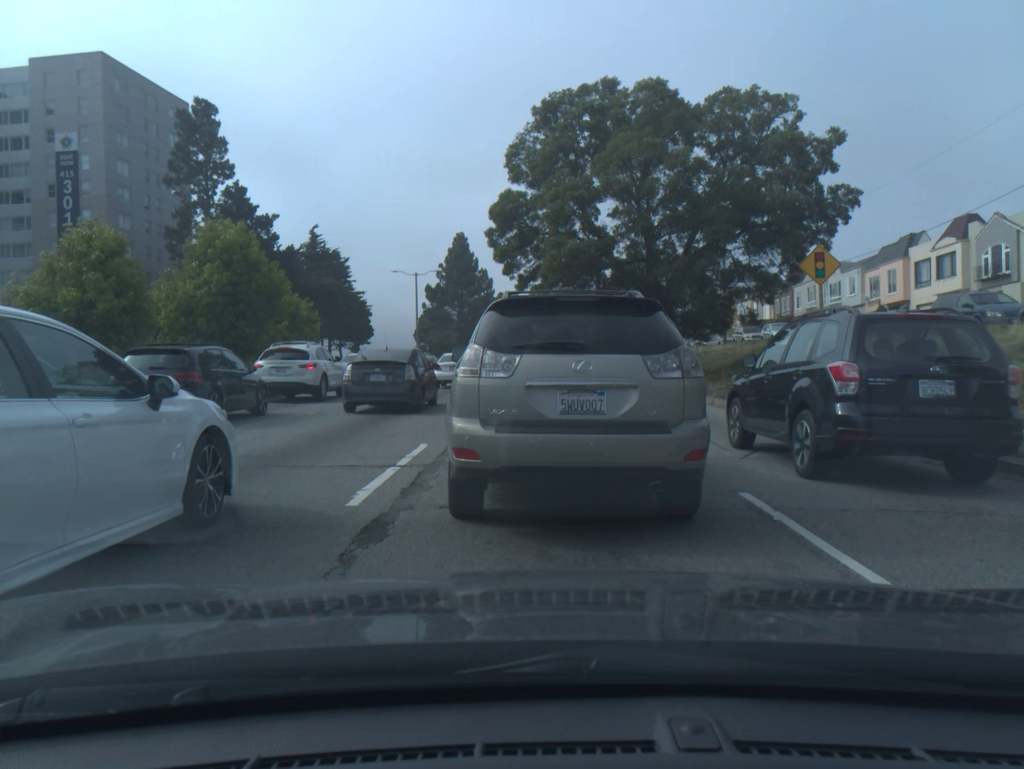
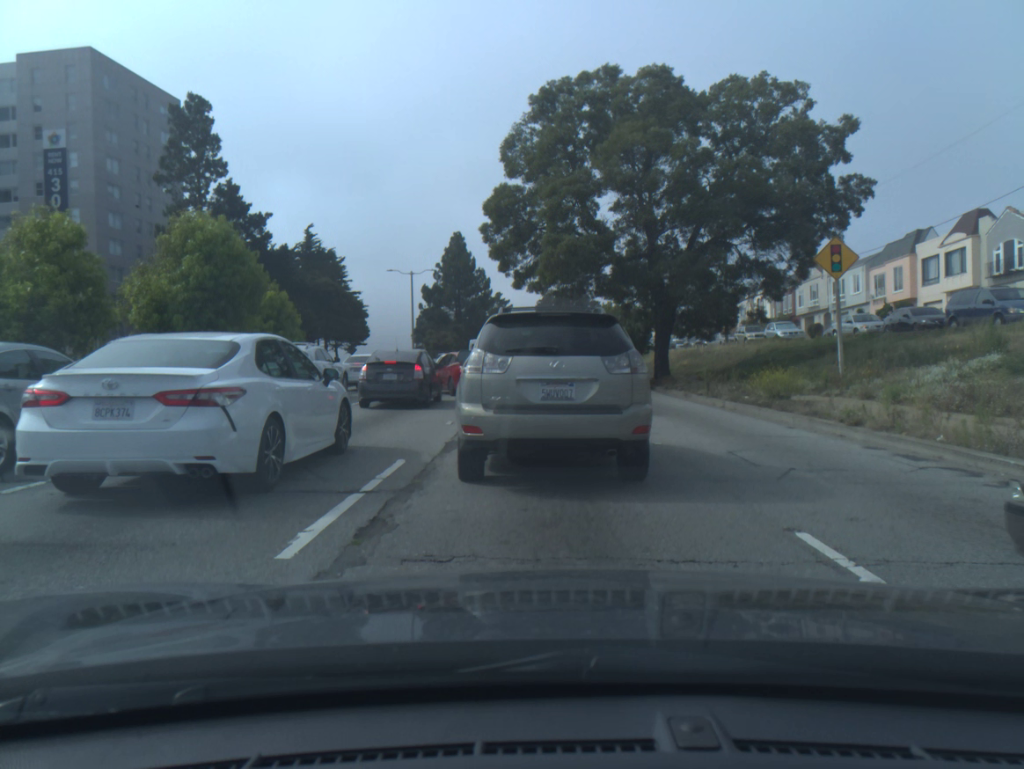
(0.0, +1.6) m; 0°
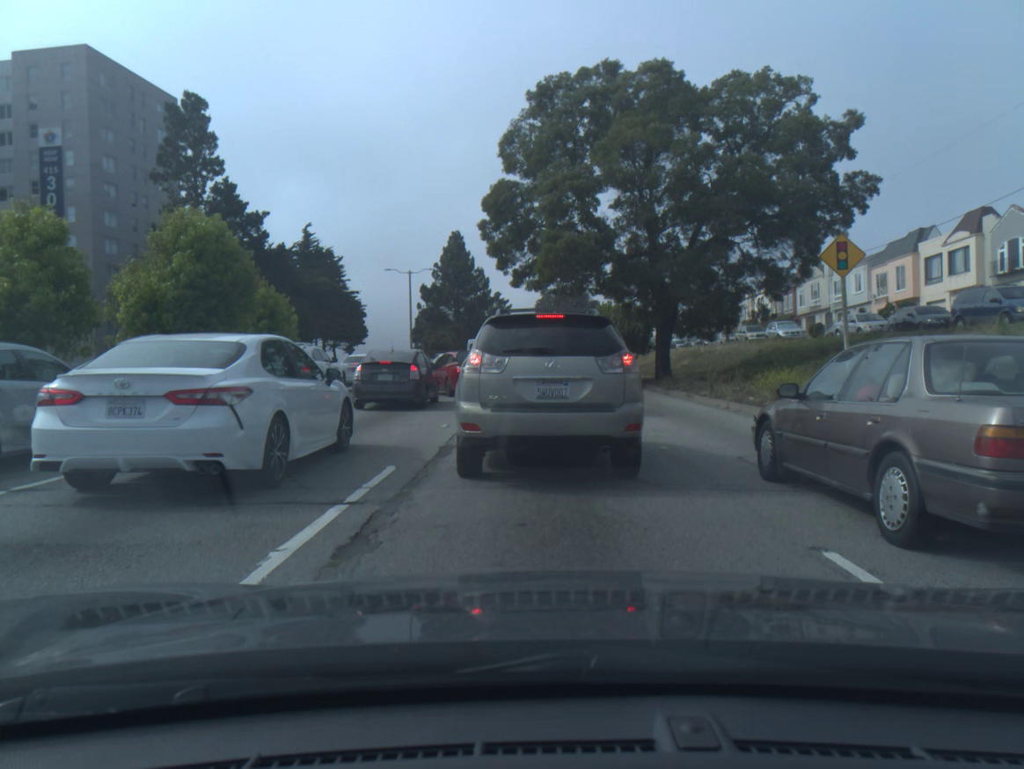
(0.0, +0.5) m; 0°
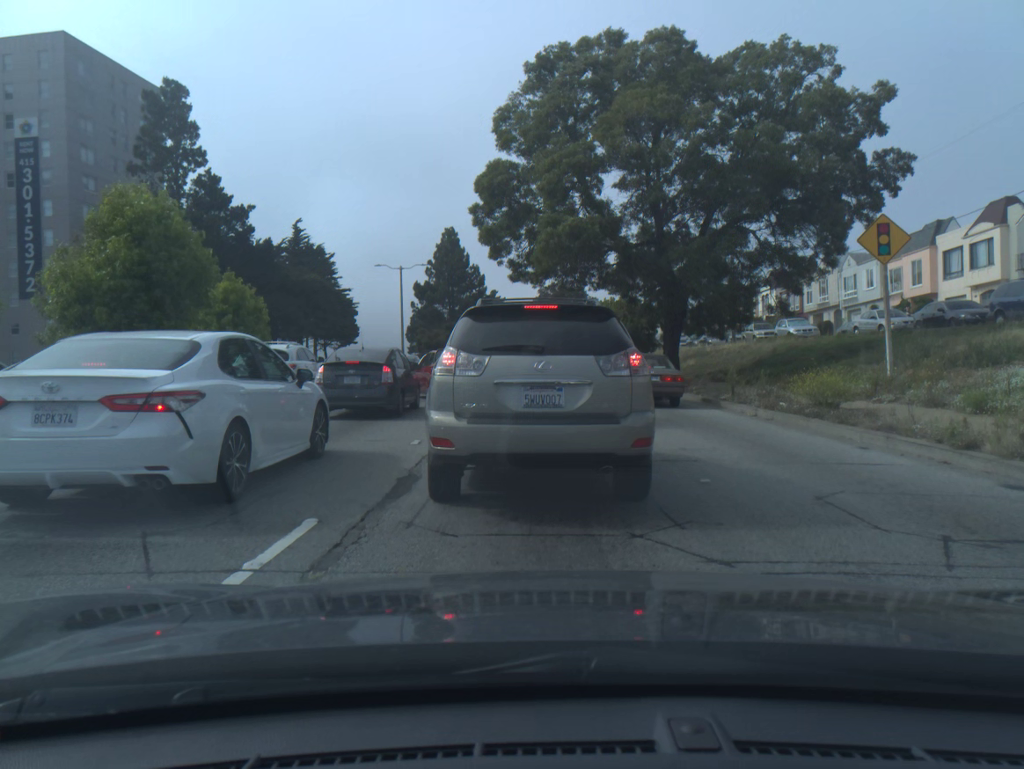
(0.0, +2.8) m; 0°
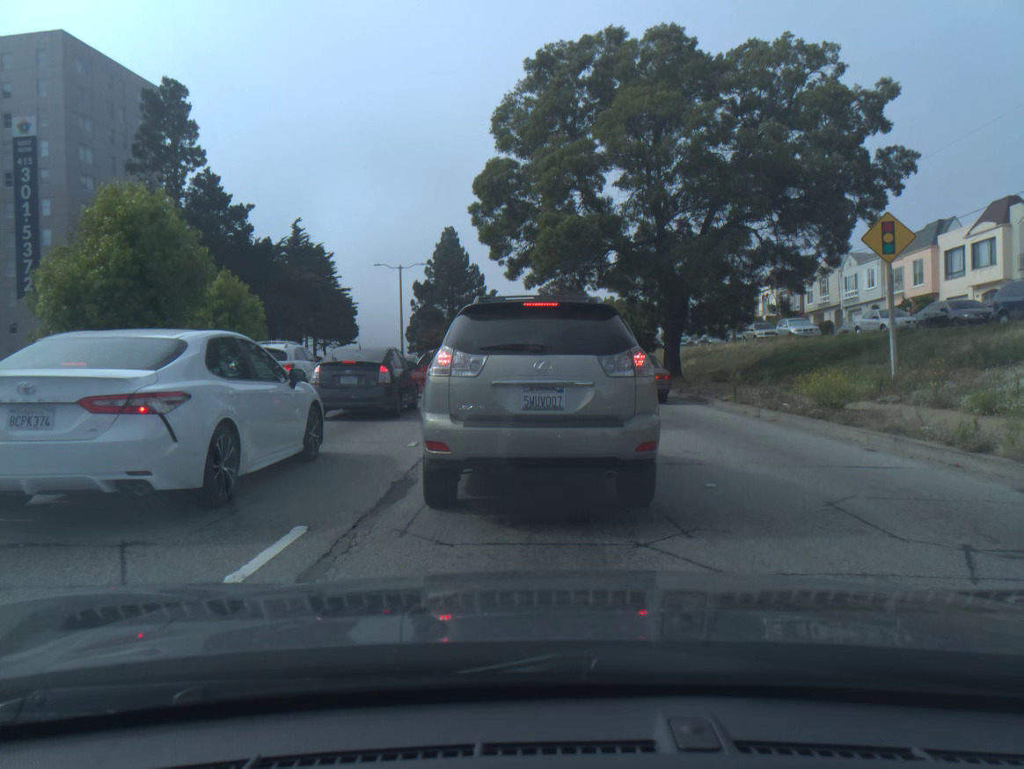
(0.0, +0.3) m; 0°
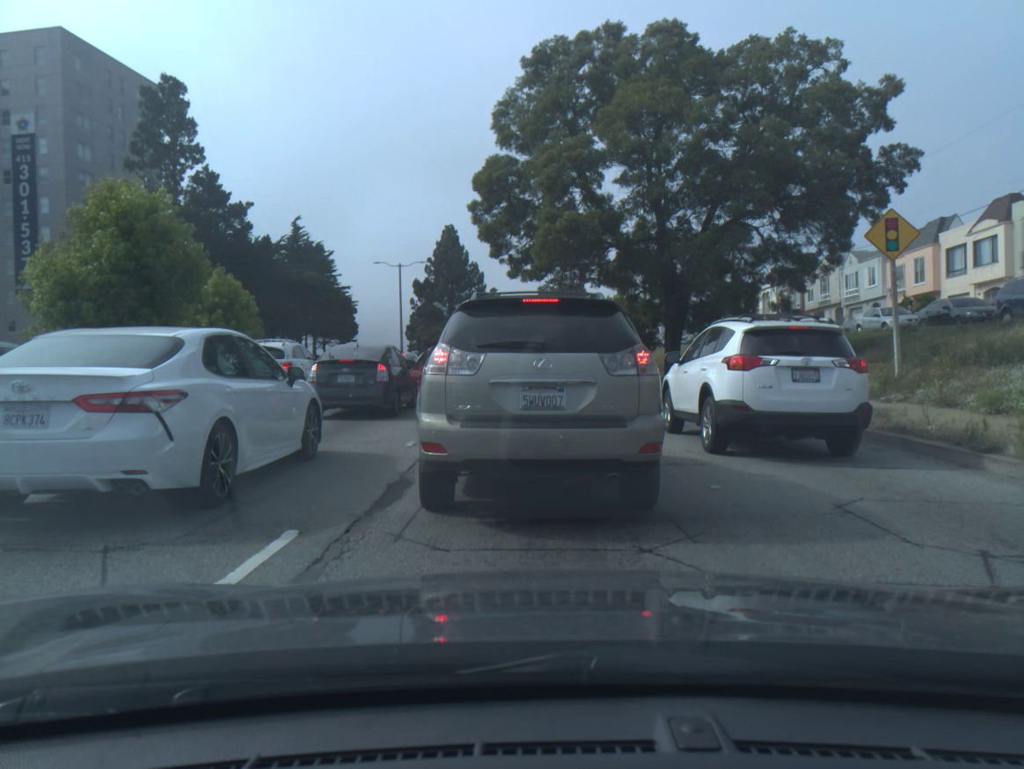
(0.0, +0.2) m; 0°
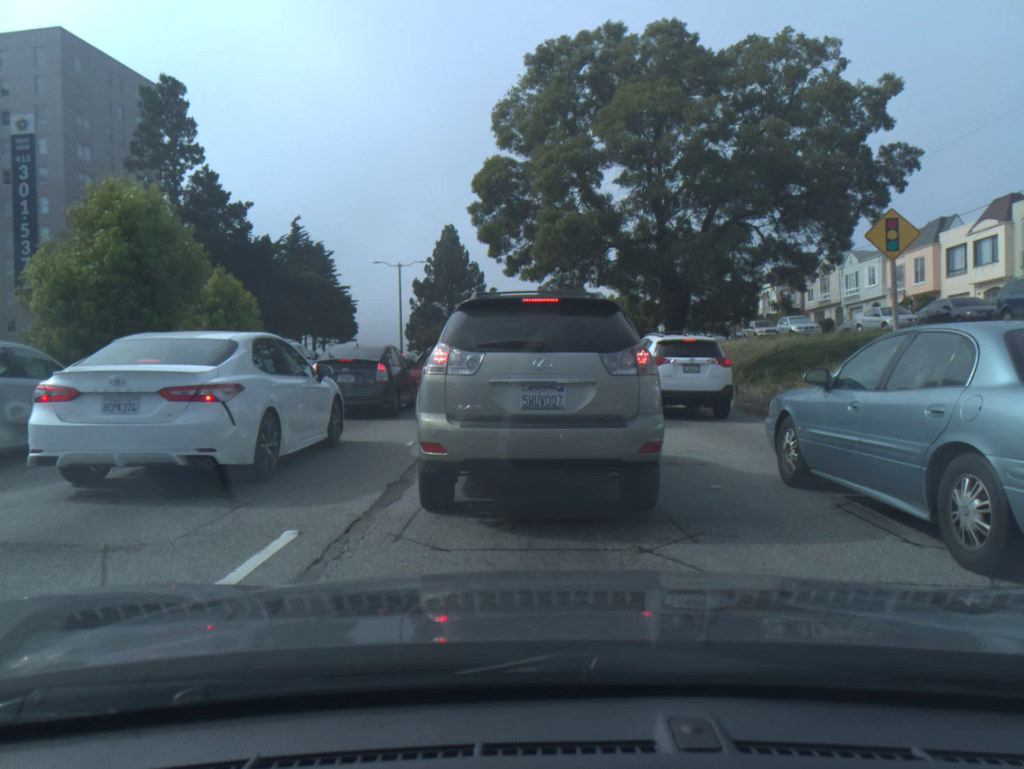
(0.0, 0.0) m; 0°
